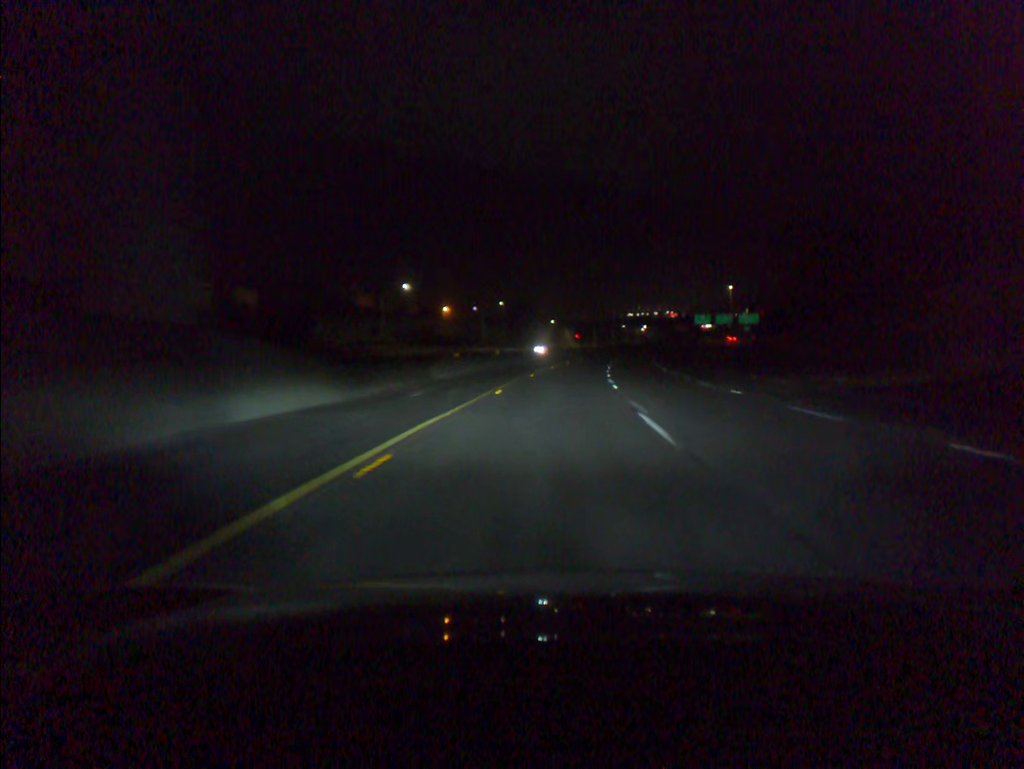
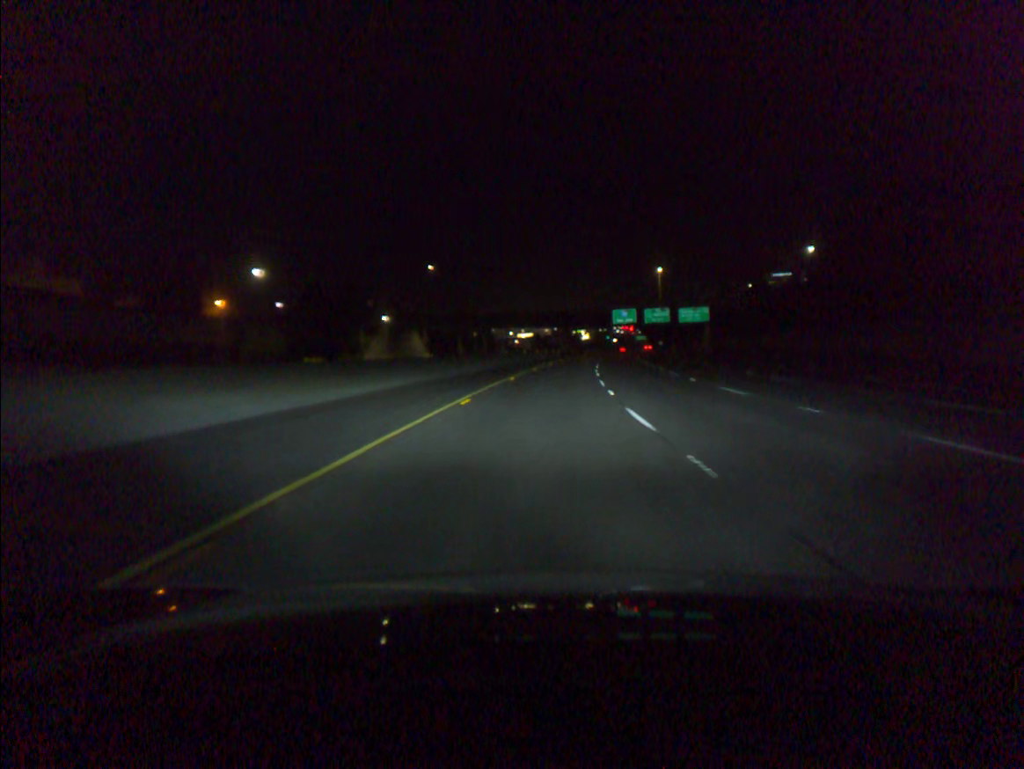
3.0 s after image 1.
(+7.4, +91.0) m; +9°
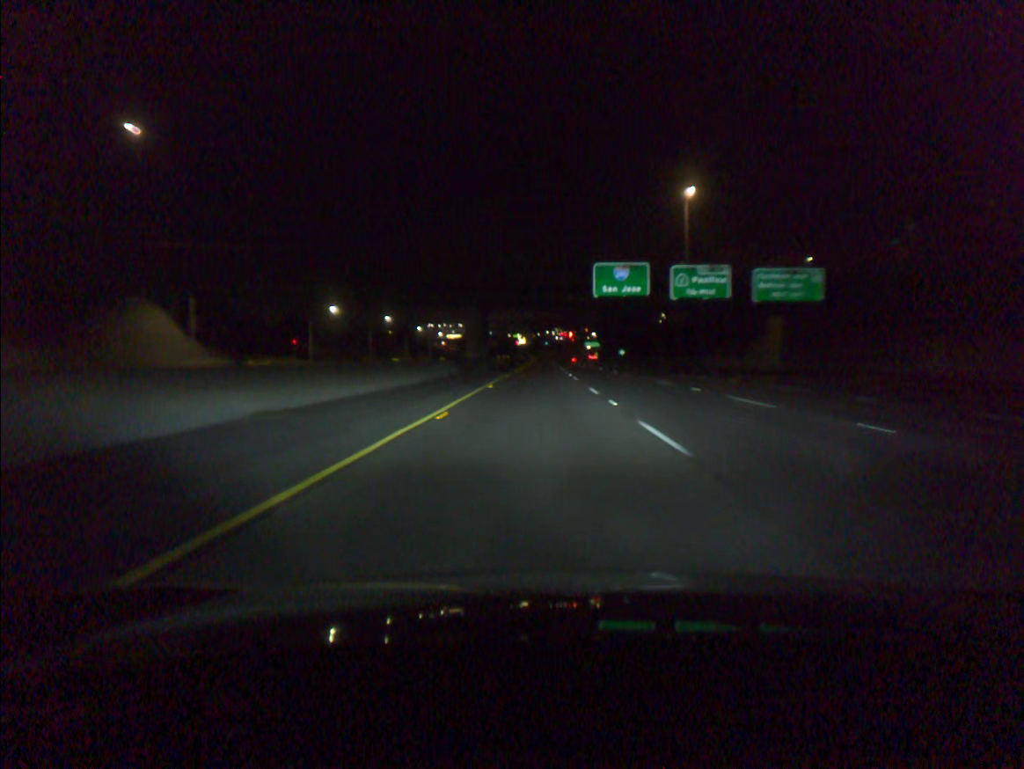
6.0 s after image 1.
(+5.0, +90.9) m; +5°
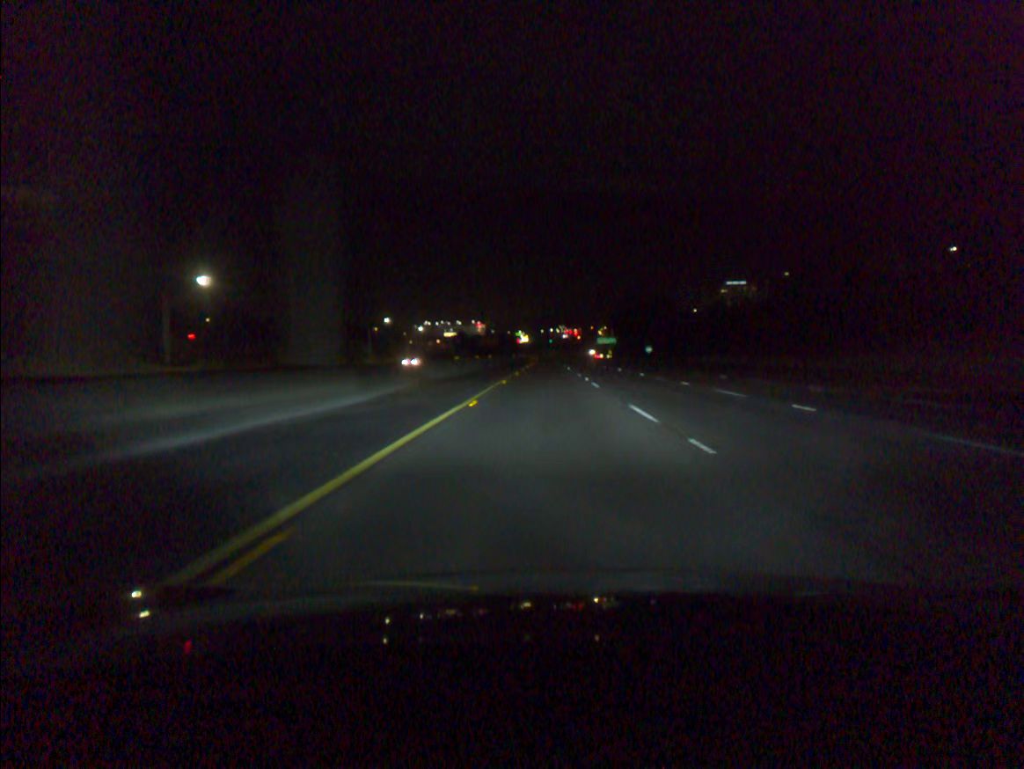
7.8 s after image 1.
(-0.3, +54.7) m; 0°
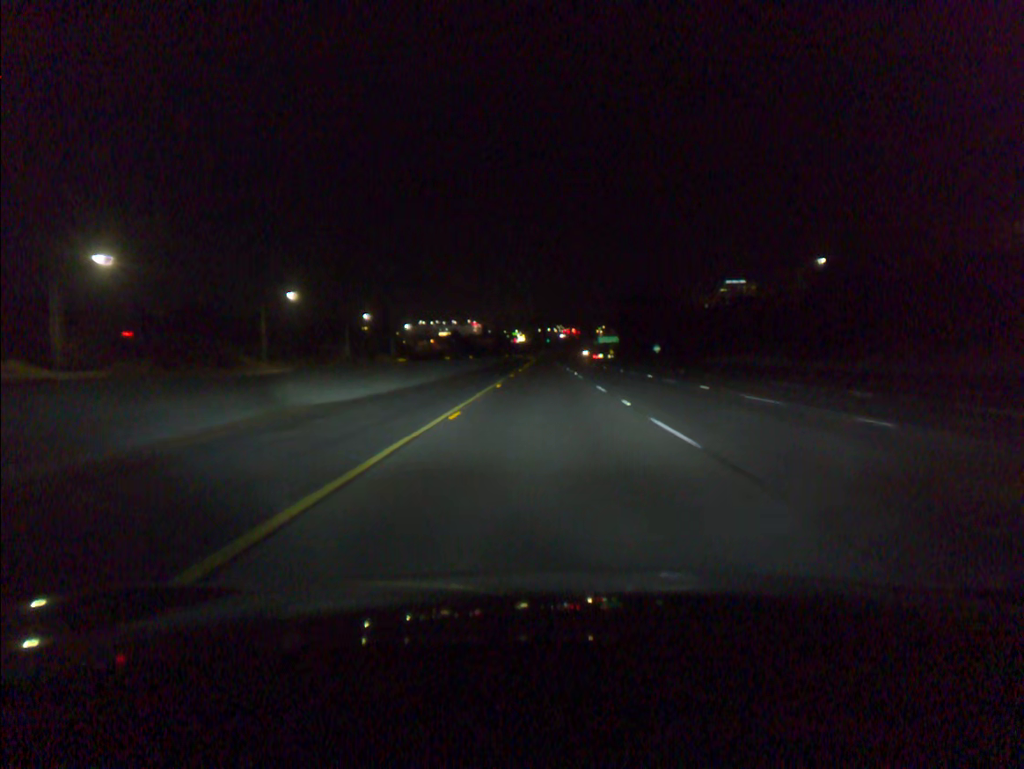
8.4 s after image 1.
(0.0, +18.2) m; 0°
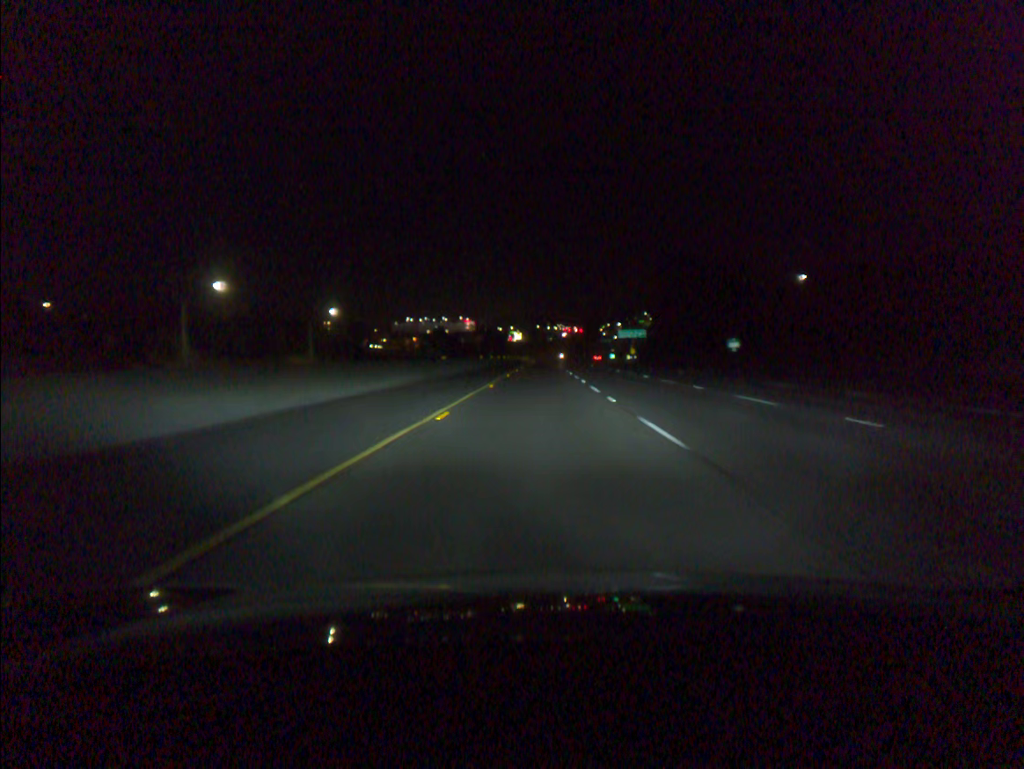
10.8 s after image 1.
(+0.4, +73.1) m; 0°
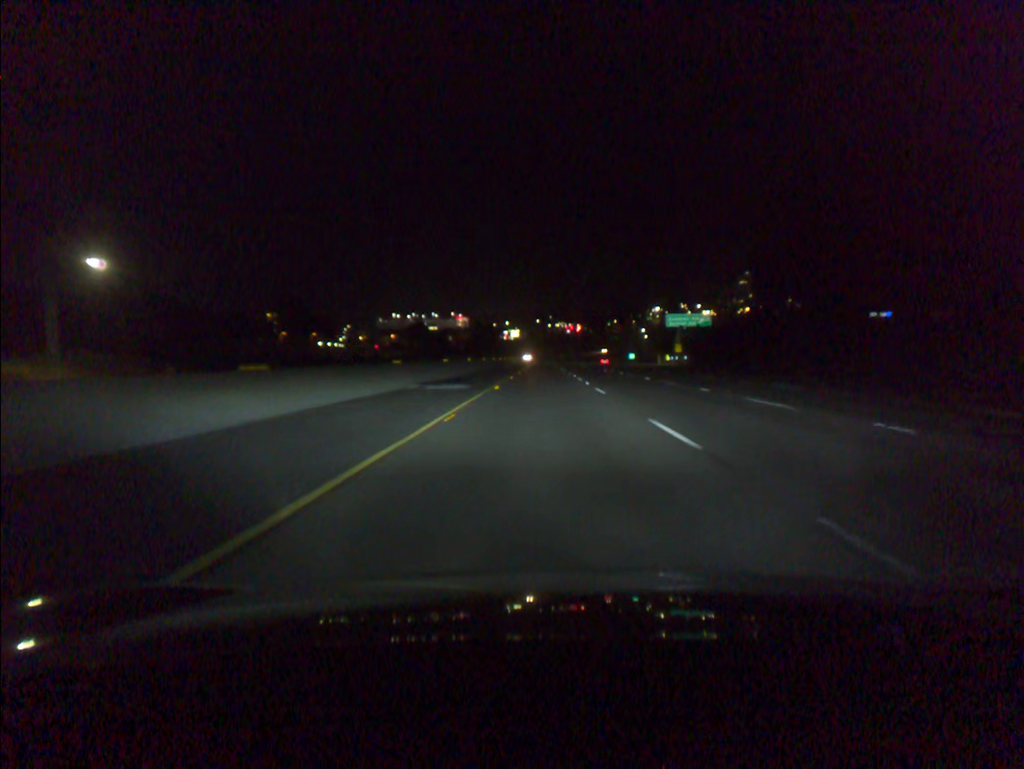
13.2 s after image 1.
(-0.2, +73.4) m; 0°
